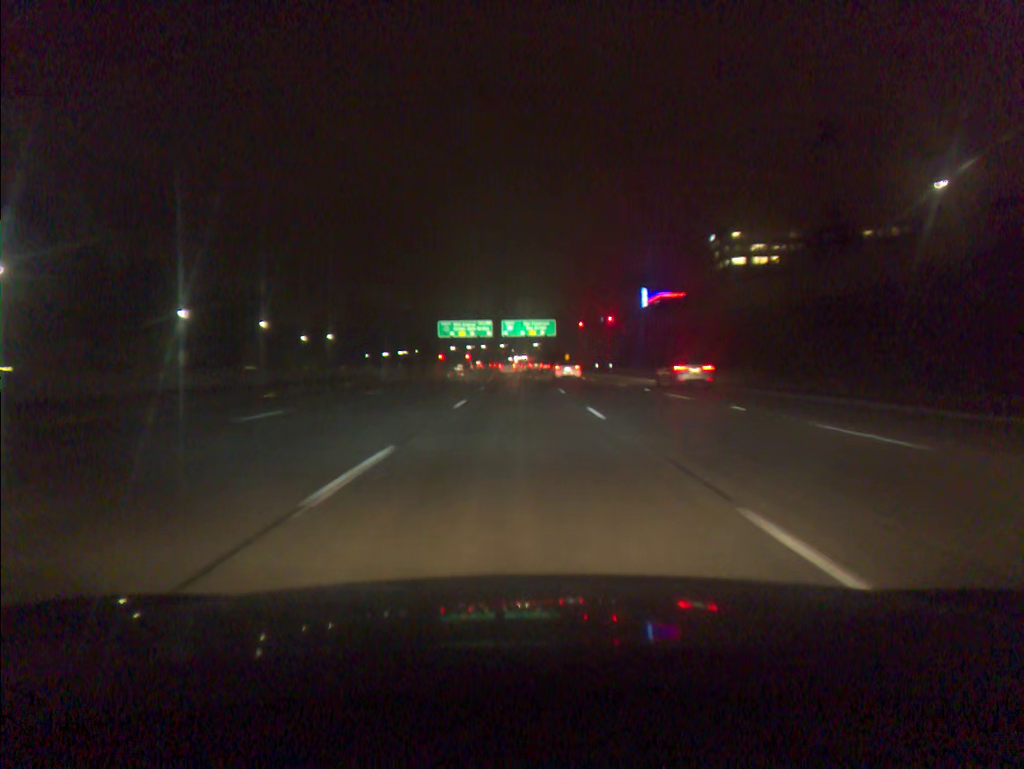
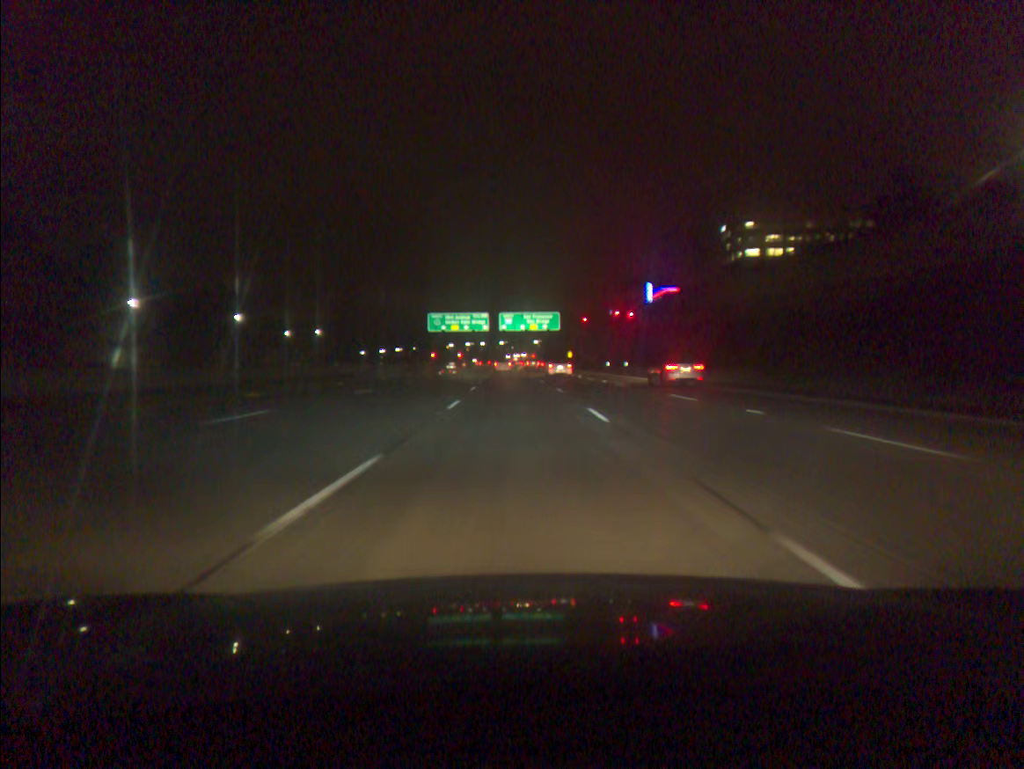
(0.0, +15.5) m; 0°
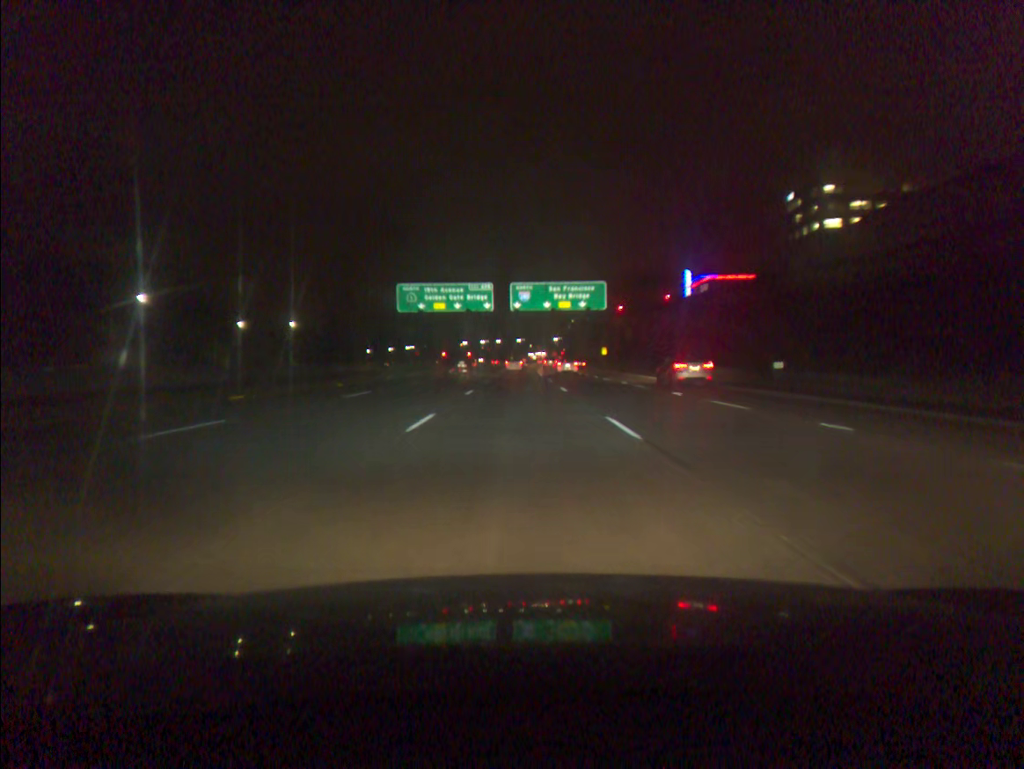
(-0.5, +47.3) m; -1°
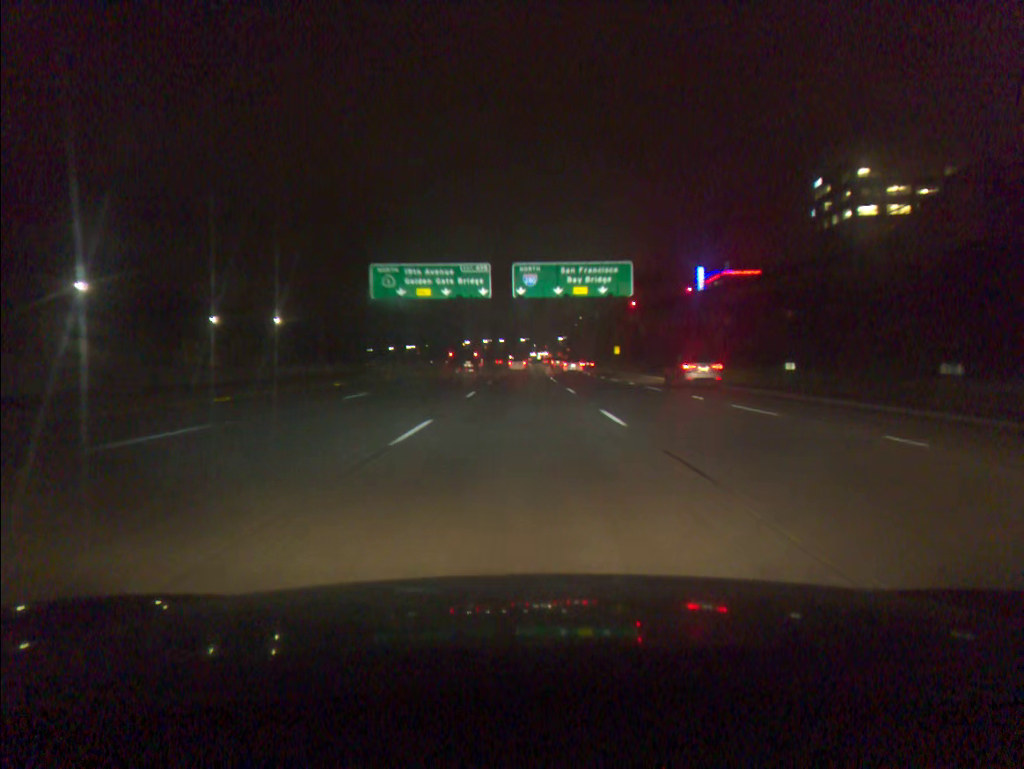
(-0.1, +16.1) m; 0°
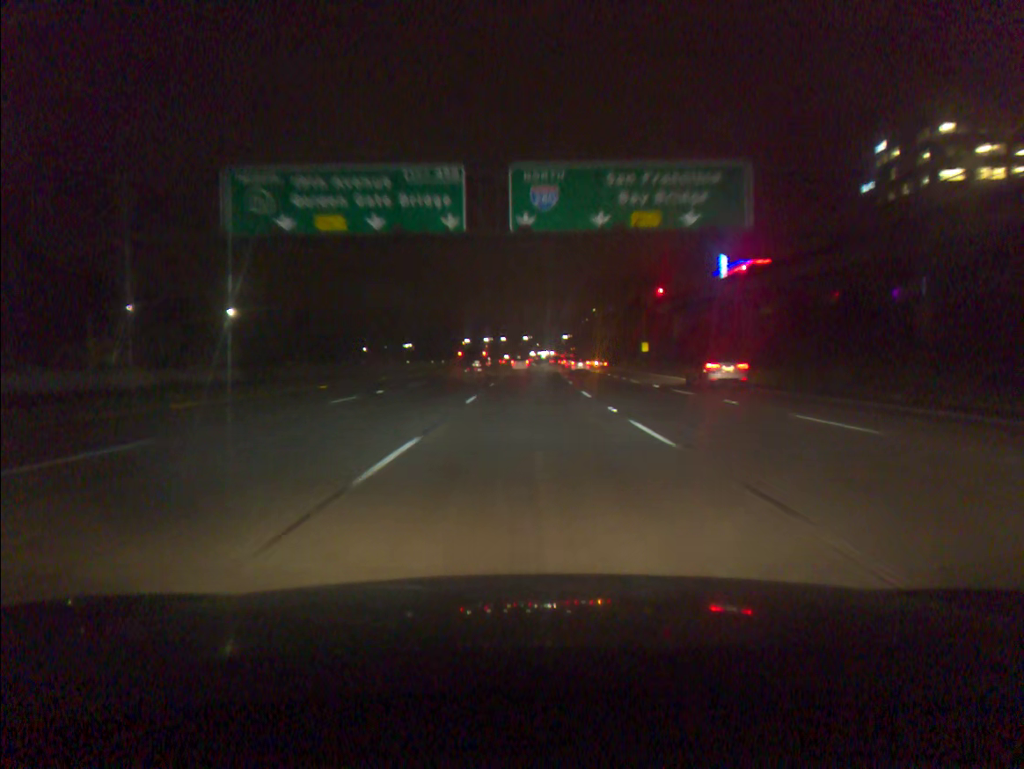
(0.0, +32.5) m; 0°
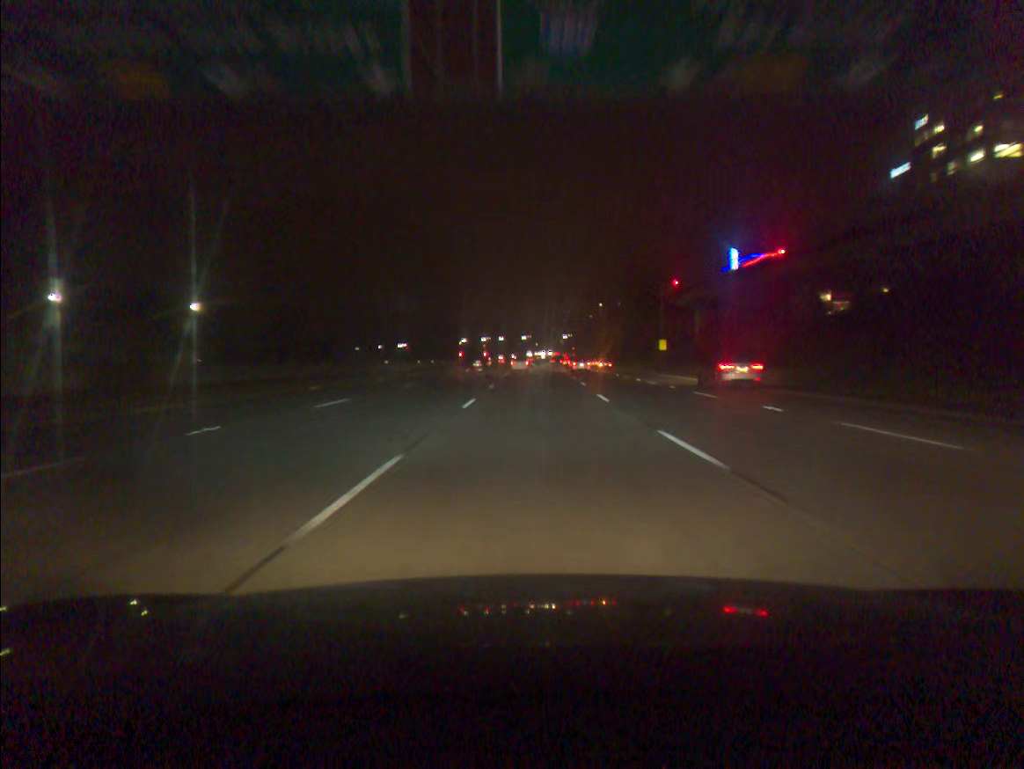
(0.0, +16.4) m; 0°
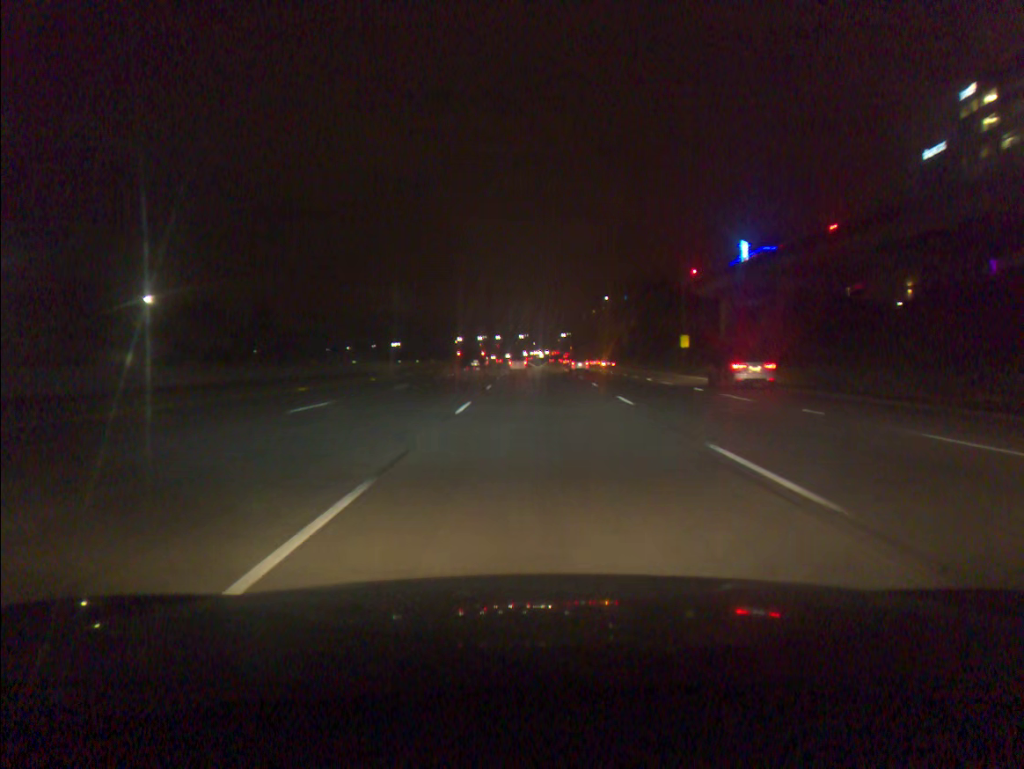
(0.0, +16.4) m; 0°
